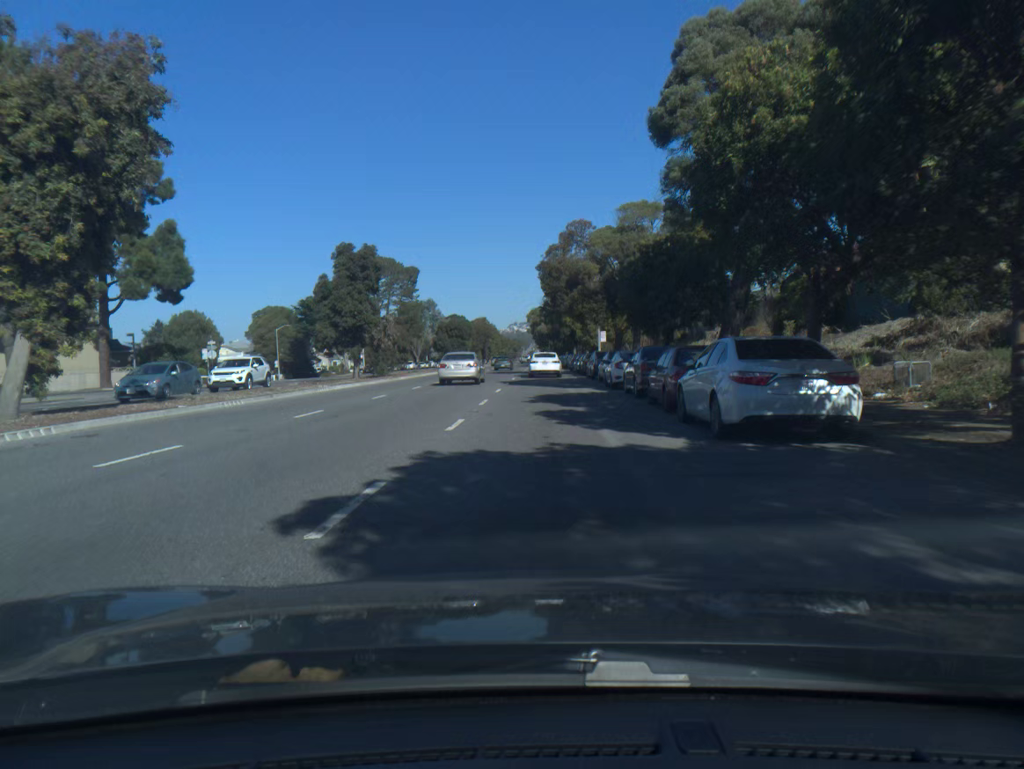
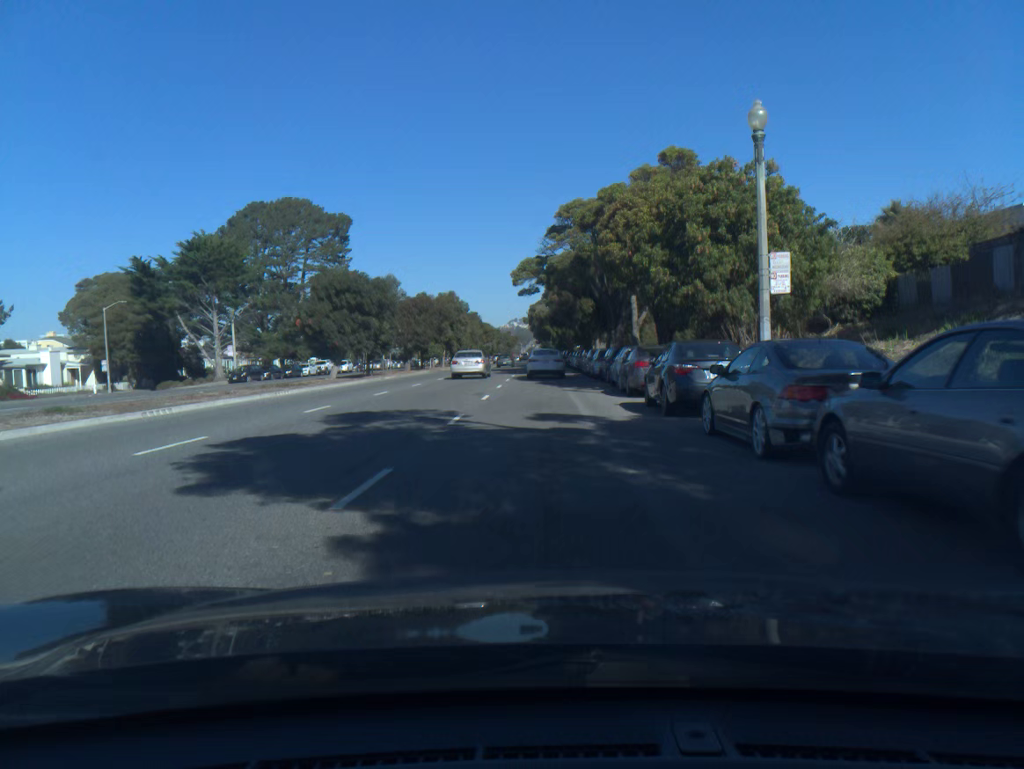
(+0.1, +50.2) m; 0°
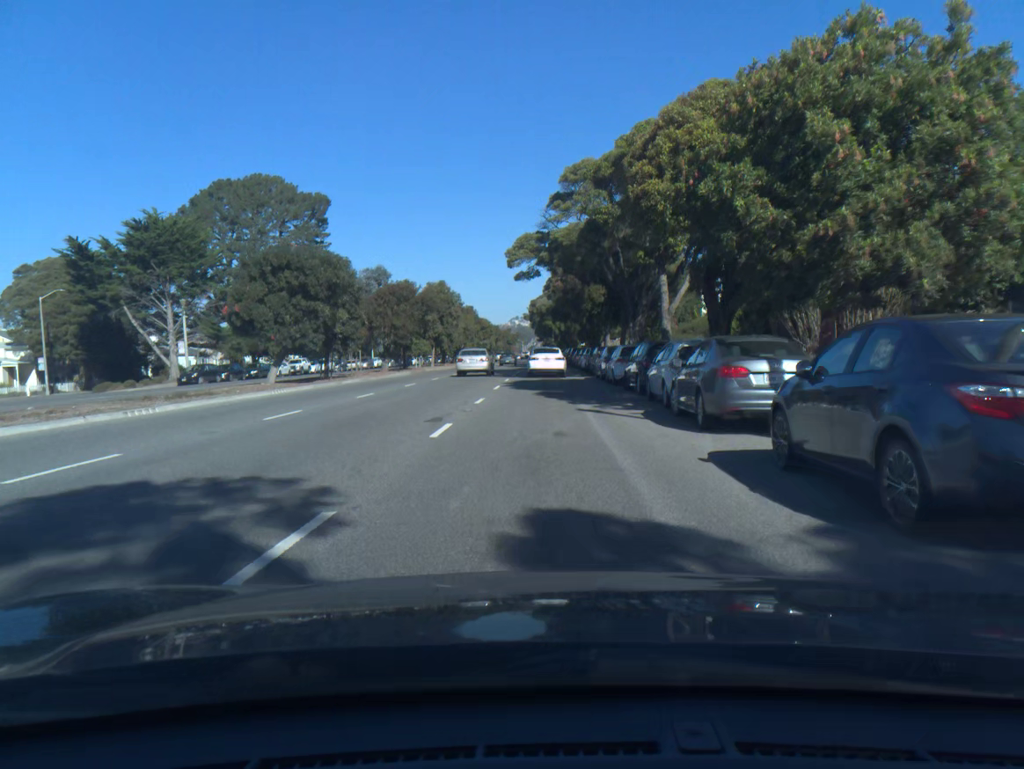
(0.0, +9.9) m; 0°
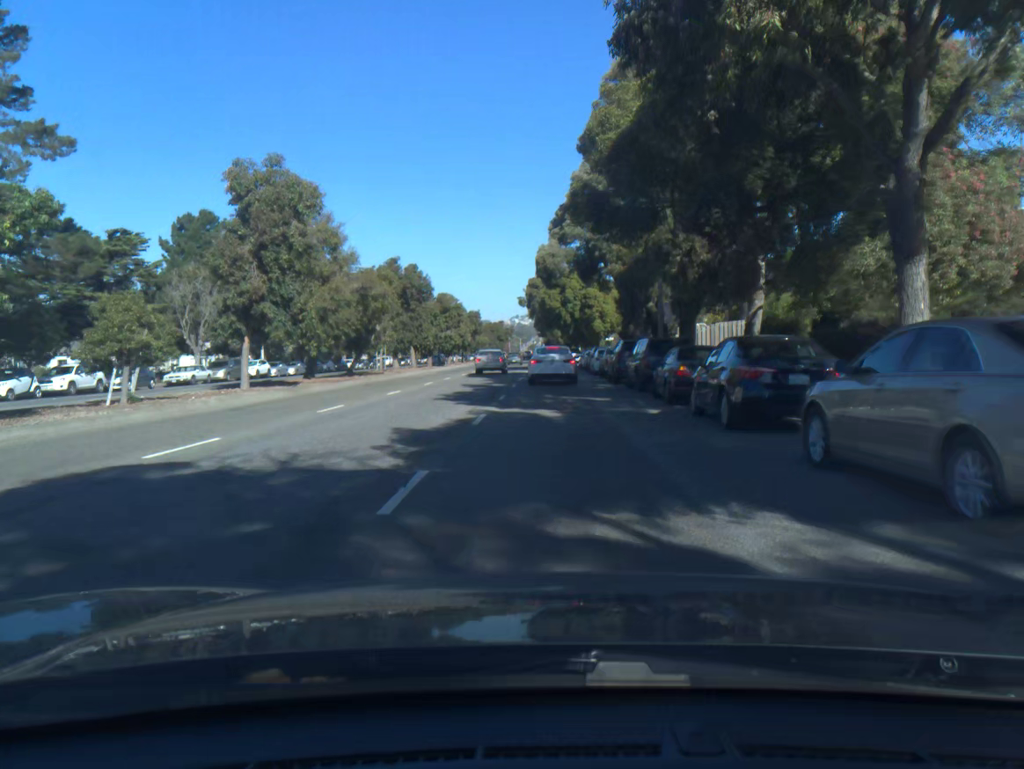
(-0.2, +49.8) m; 0°
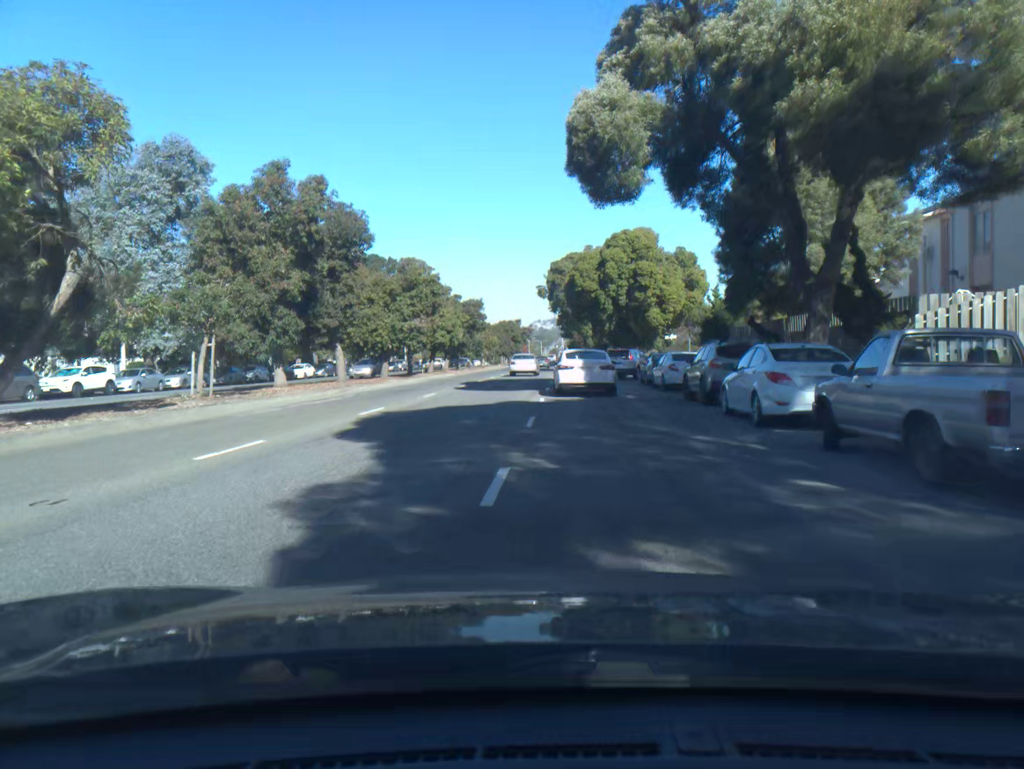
(-0.4, +29.4) m; -2°
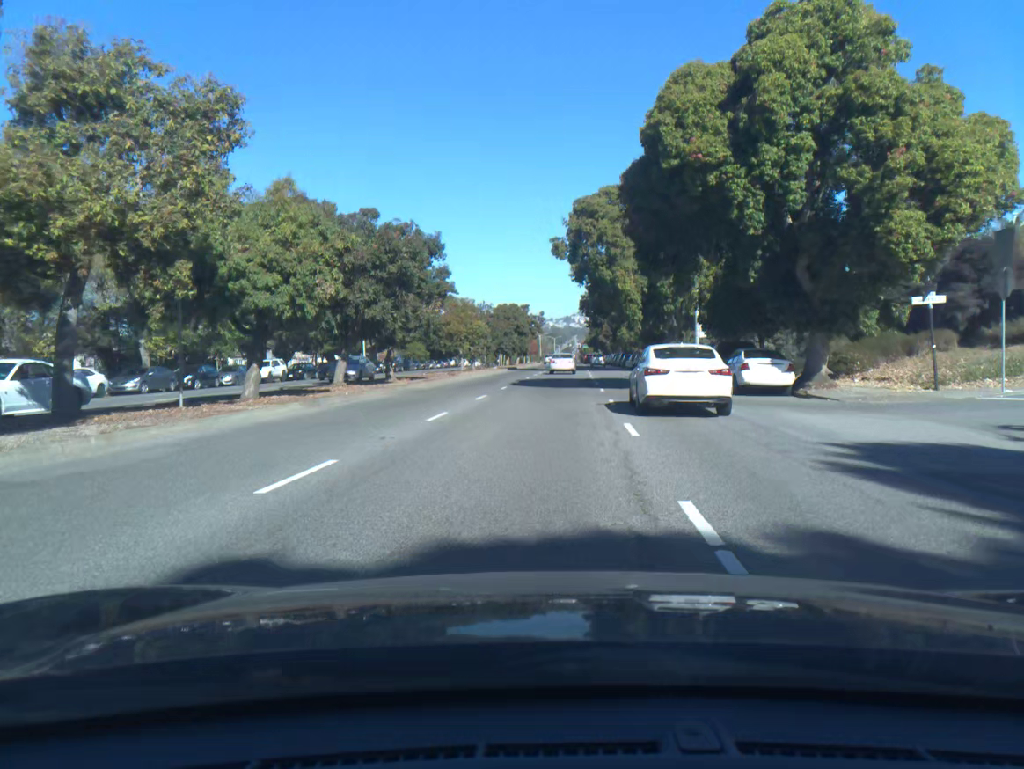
(-0.4, +38.4) m; -1°
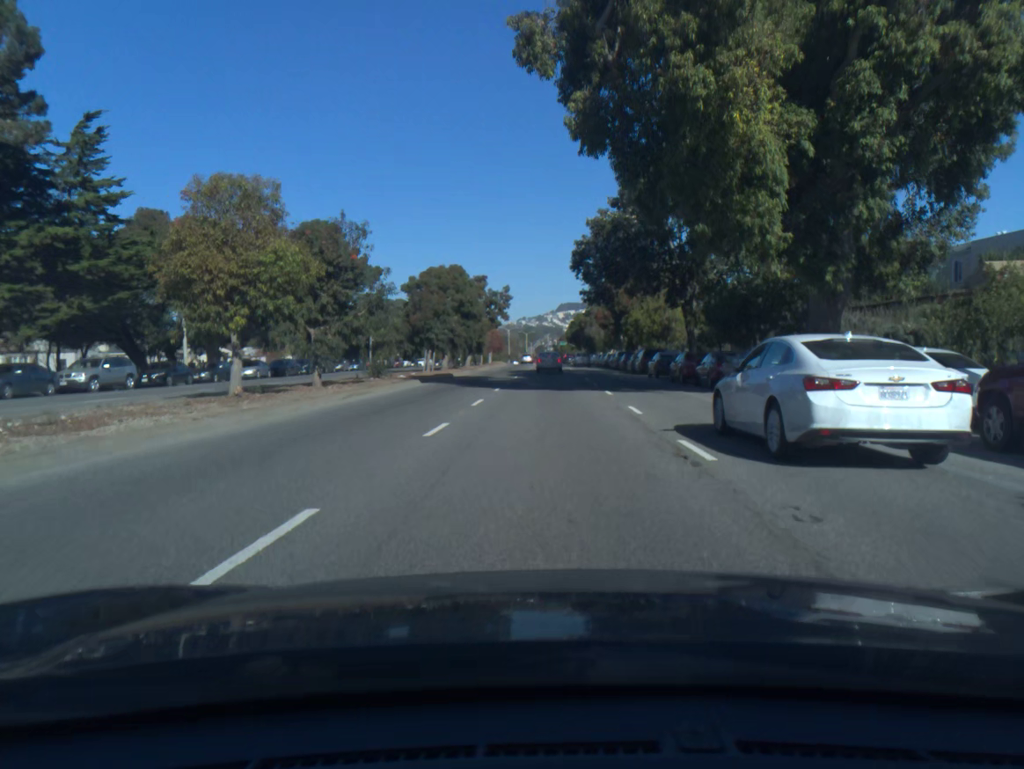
(+0.8, +39.5) m; +2°
